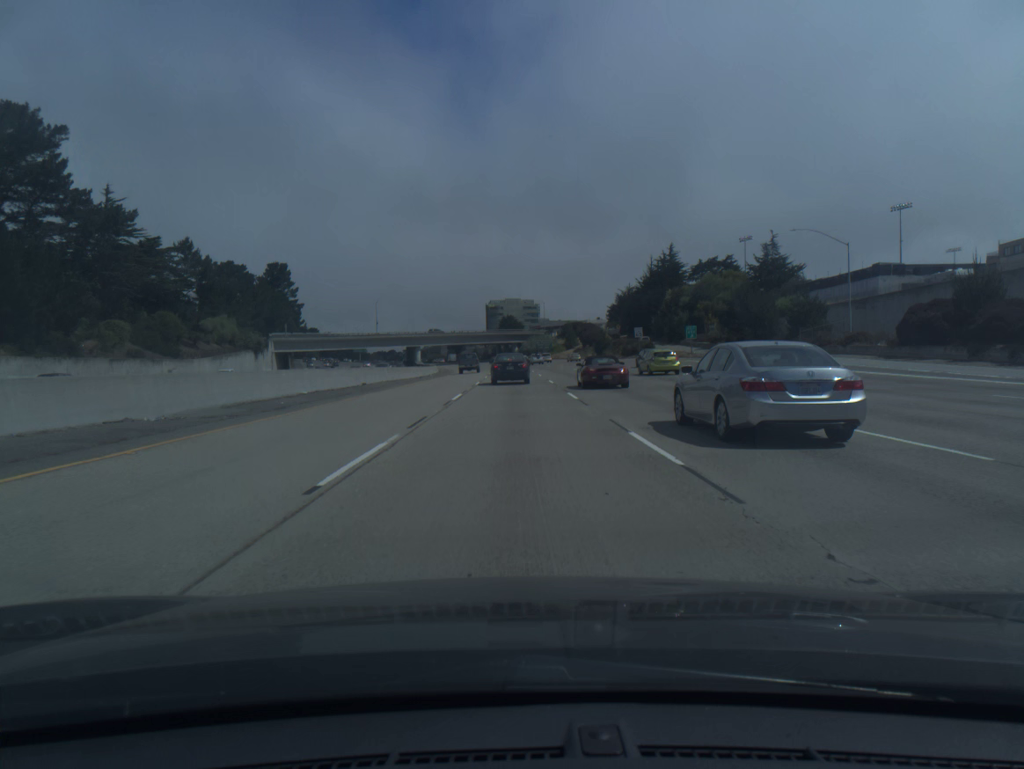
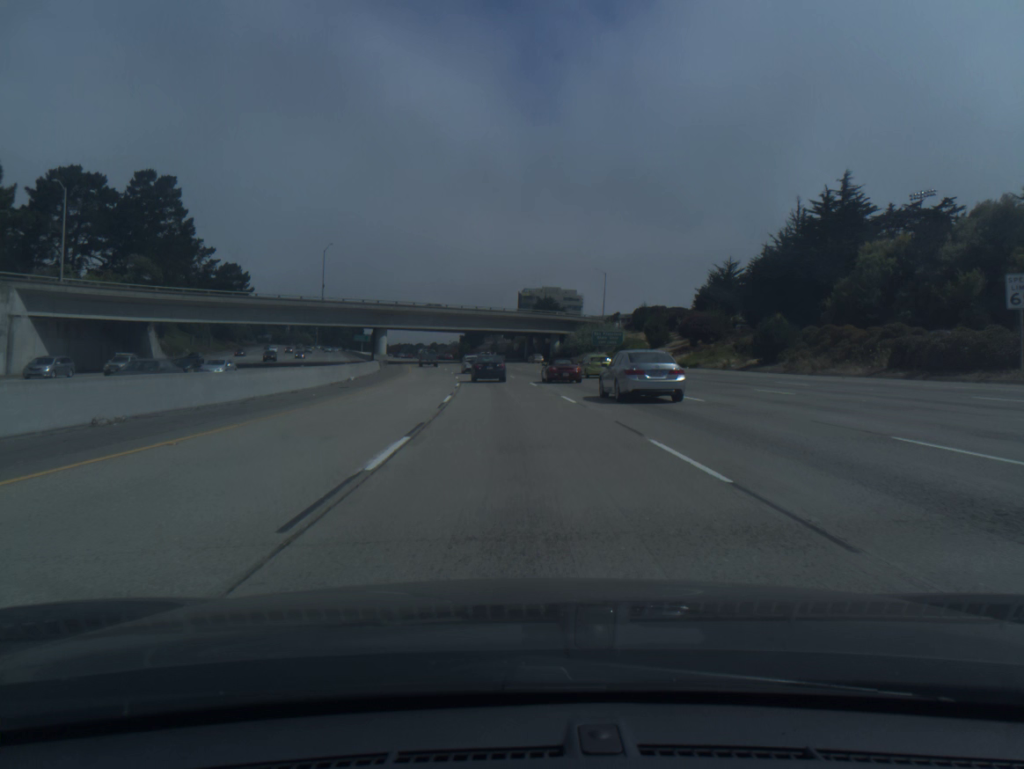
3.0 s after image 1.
(-1.3, +86.6) m; -2°
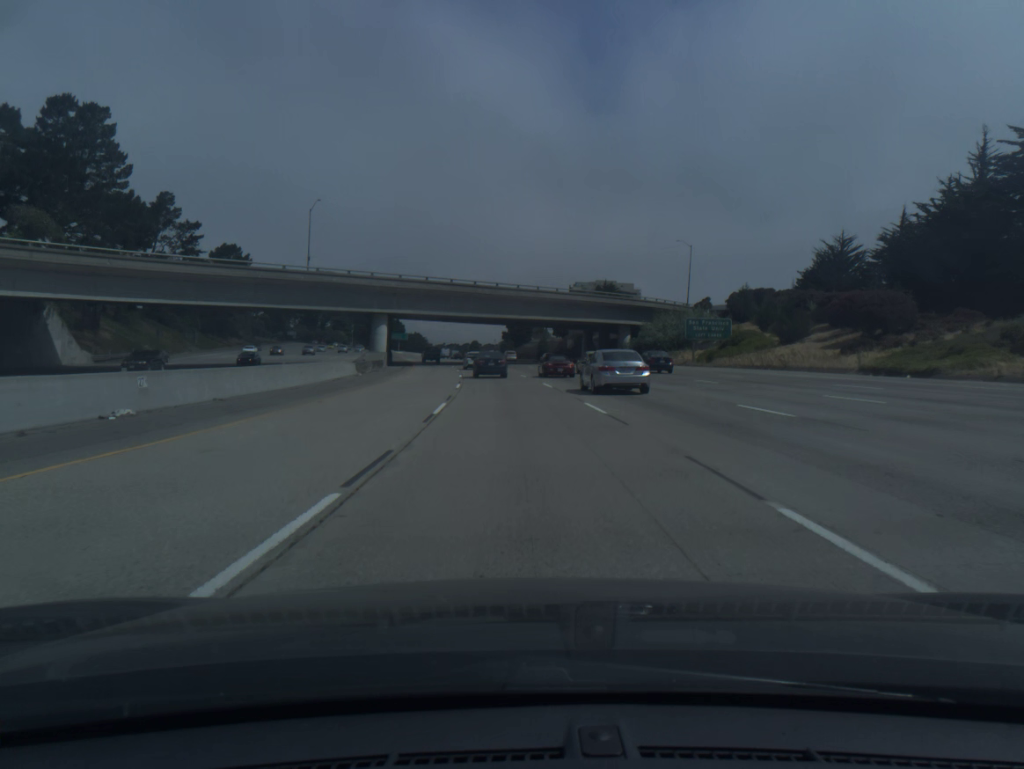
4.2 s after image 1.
(-1.0, +34.0) m; -3°
